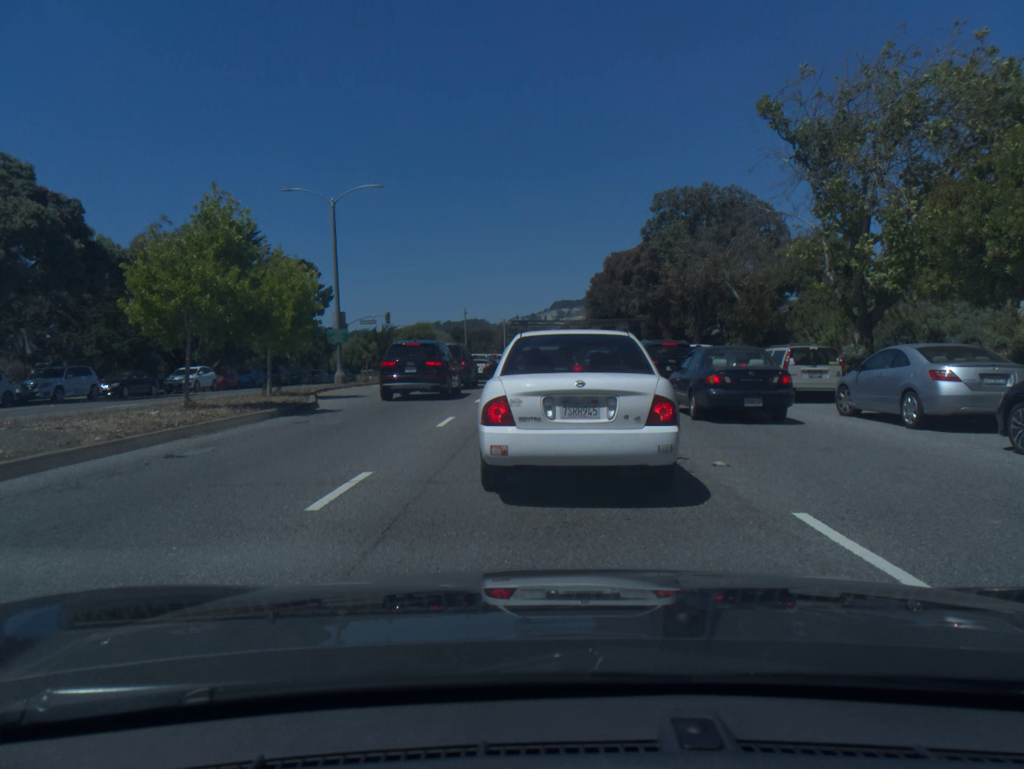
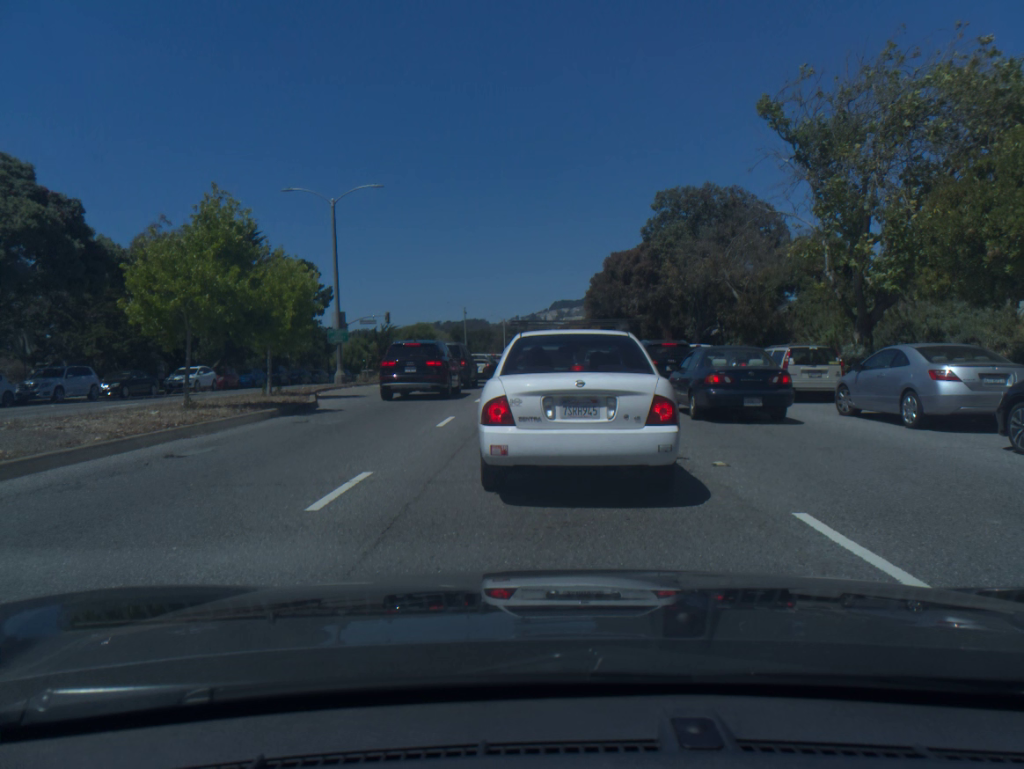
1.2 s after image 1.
(0.0, 0.0) m; 0°
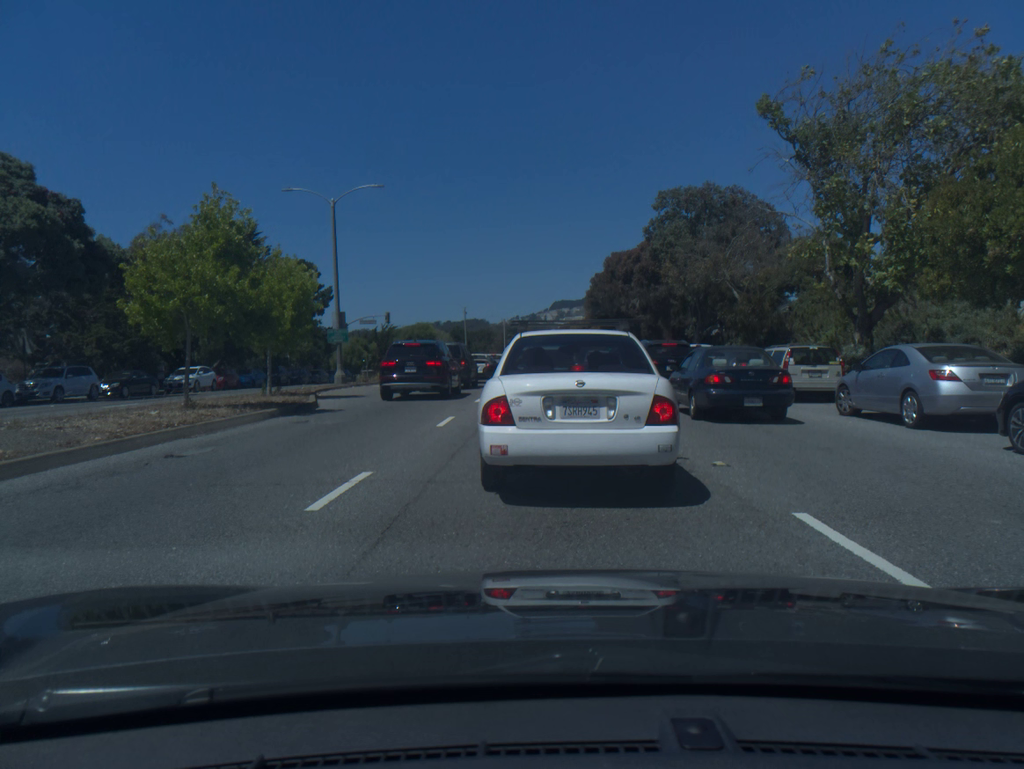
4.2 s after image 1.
(0.0, 0.0) m; 0°
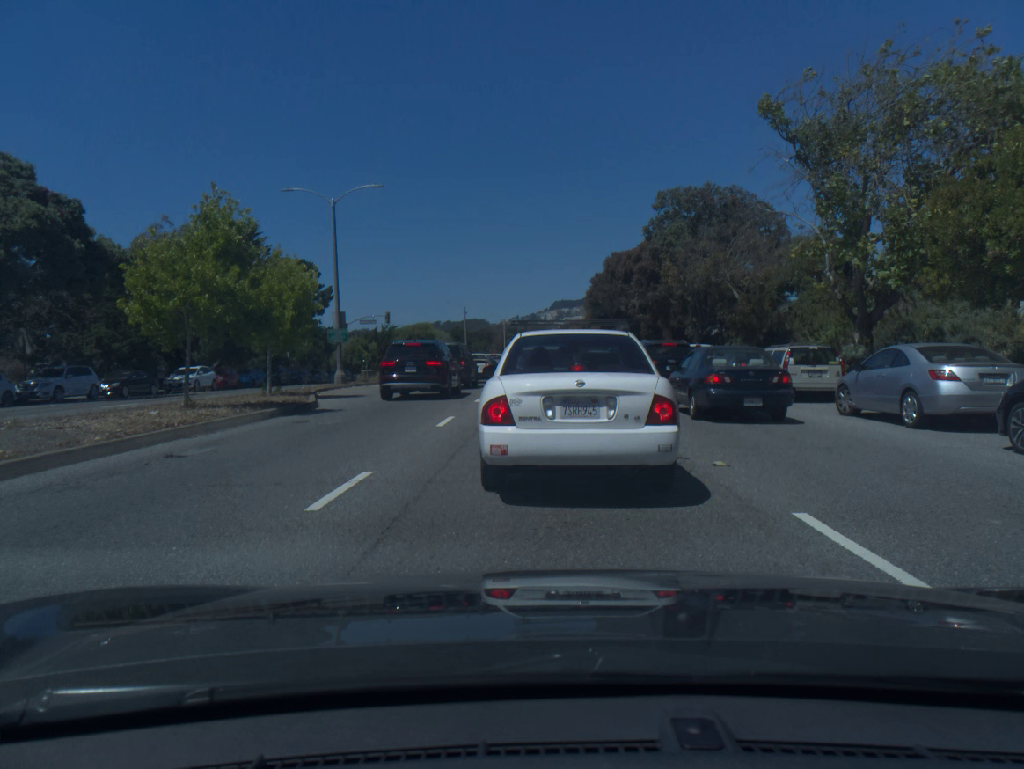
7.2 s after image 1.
(0.0, 0.0) m; 0°
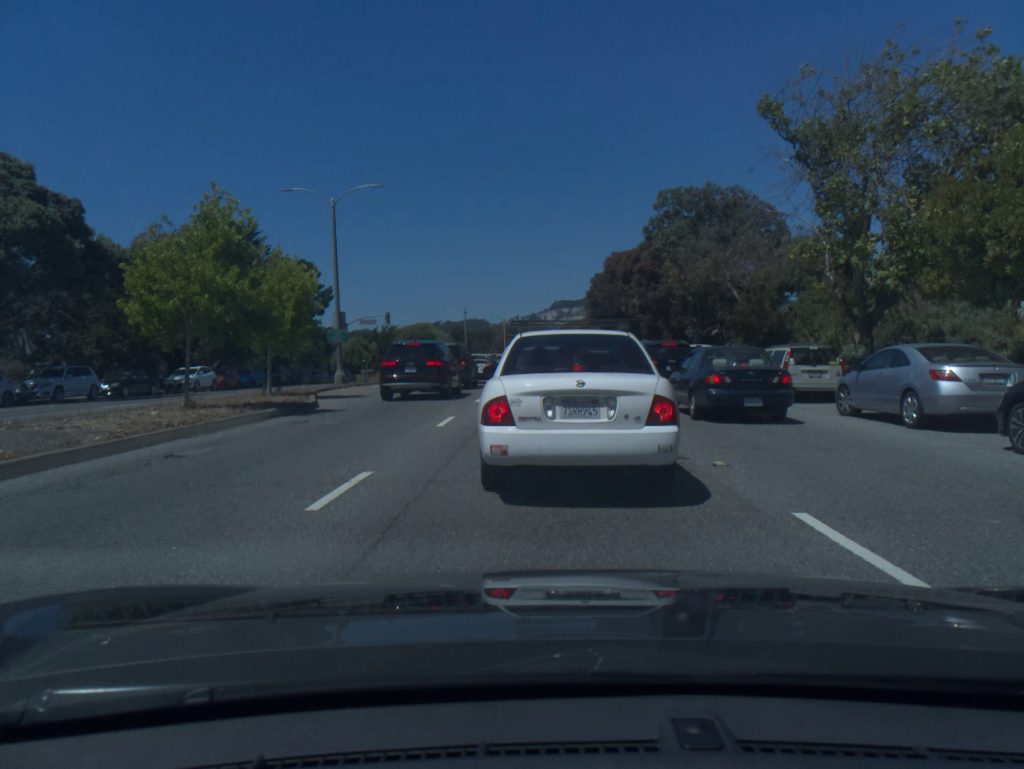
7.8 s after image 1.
(0.0, 0.0) m; 0°
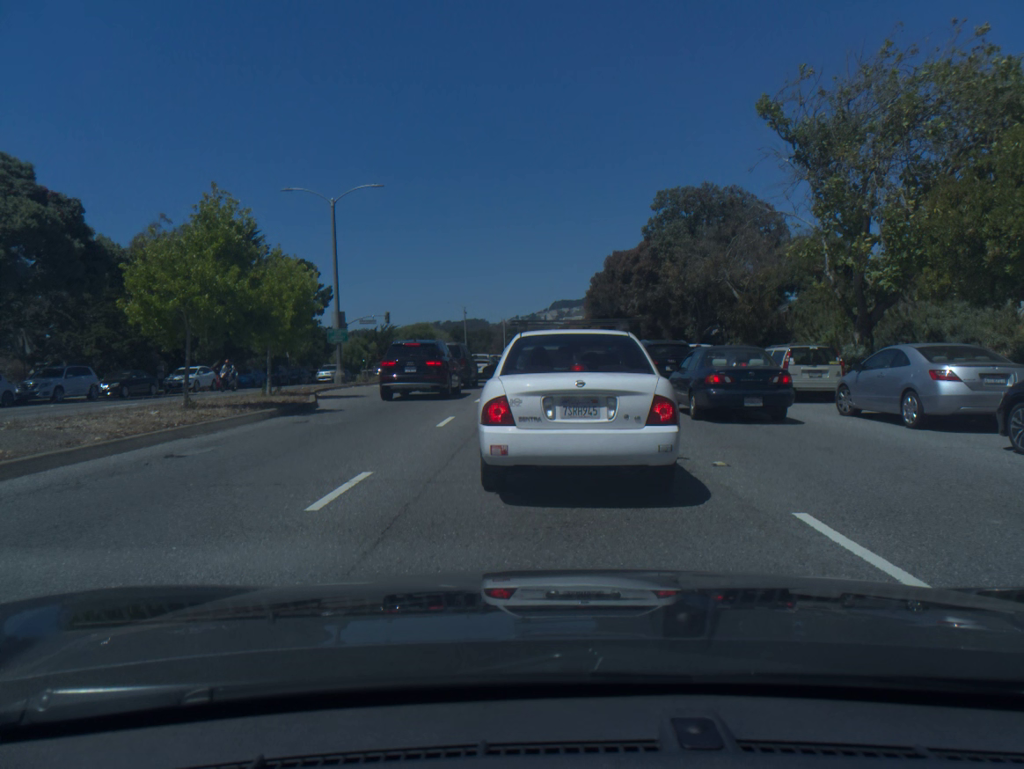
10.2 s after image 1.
(0.0, 0.0) m; 0°
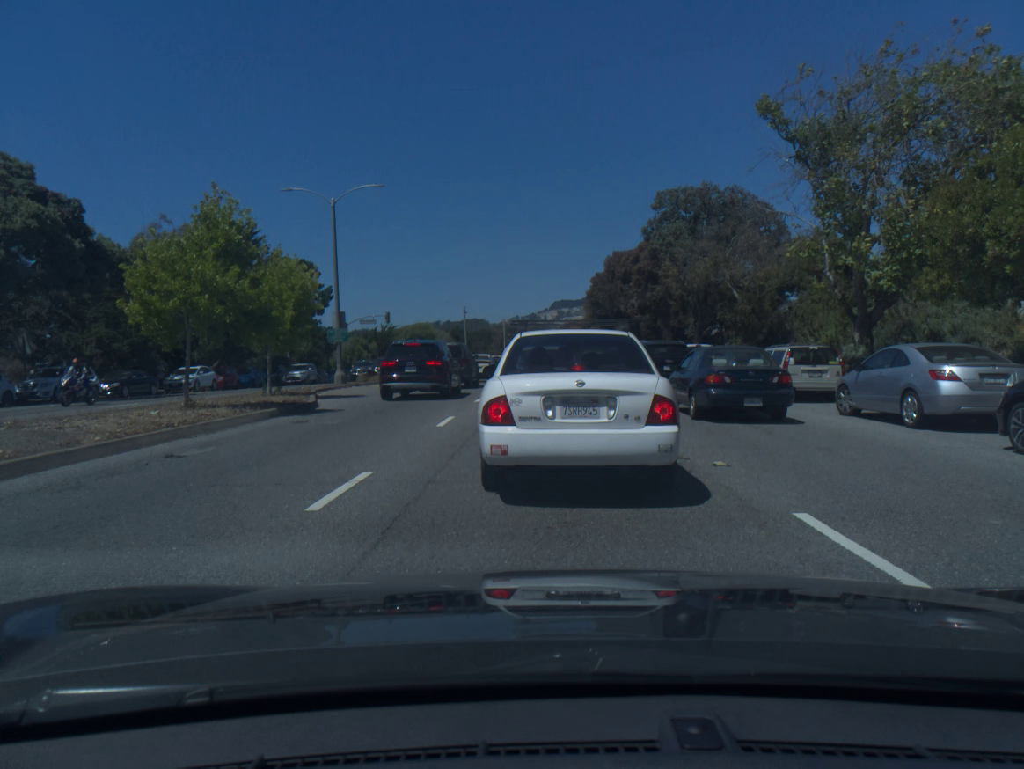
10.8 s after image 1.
(0.0, 0.0) m; 0°
